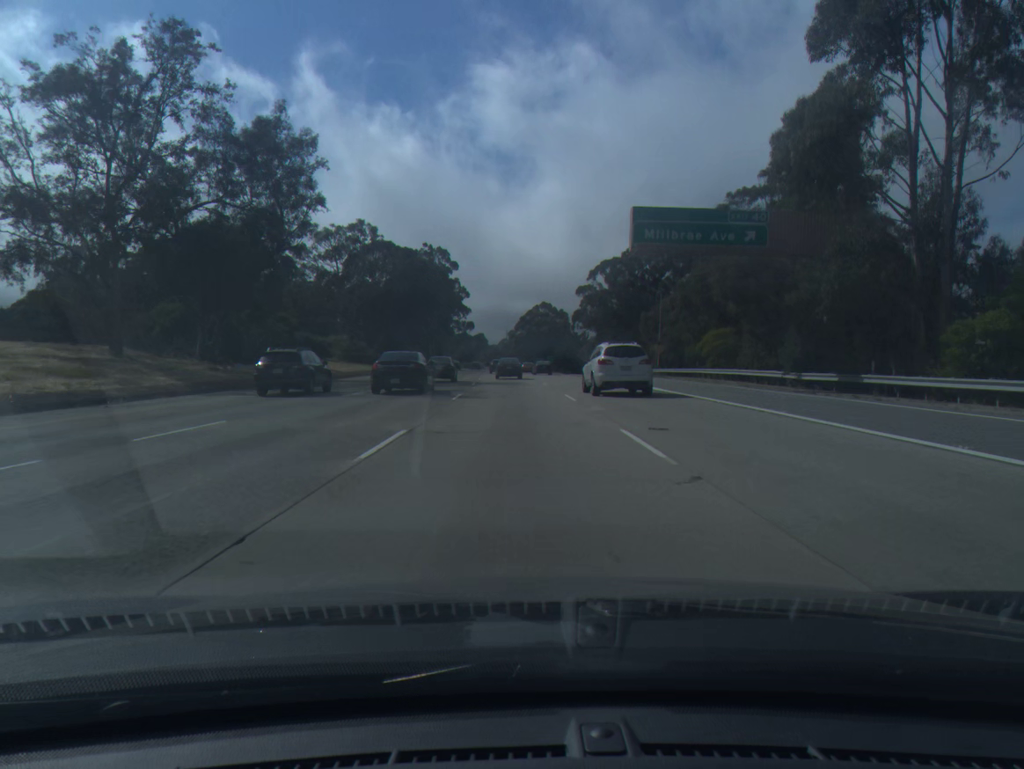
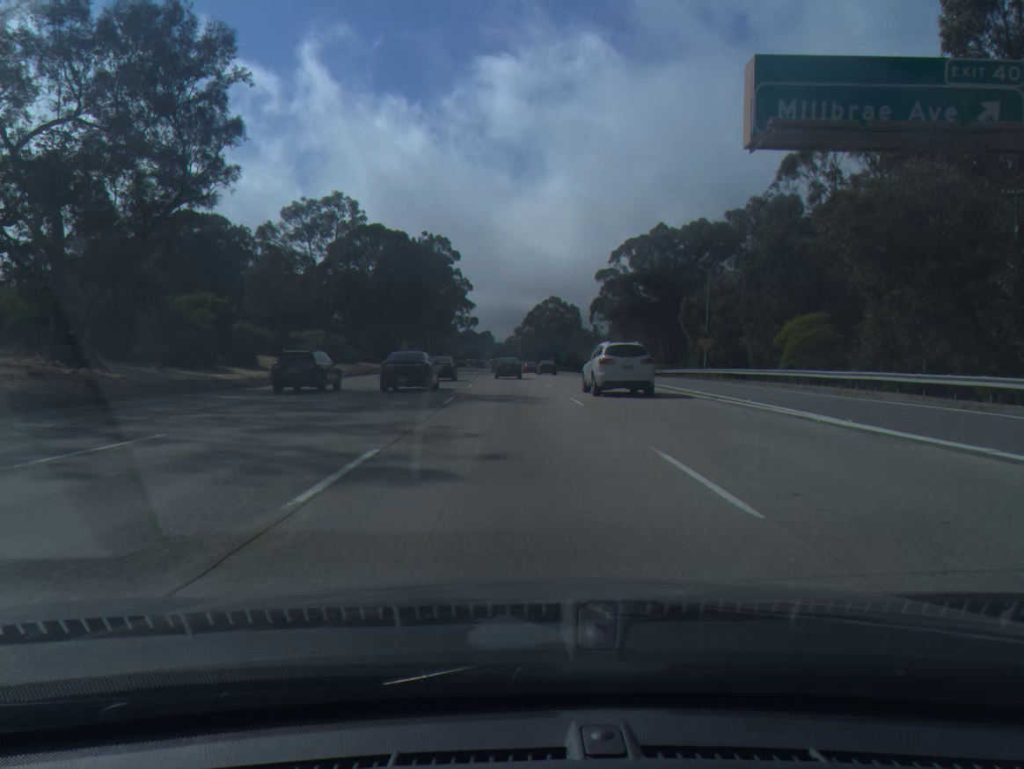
(-0.1, +17.4) m; -1°
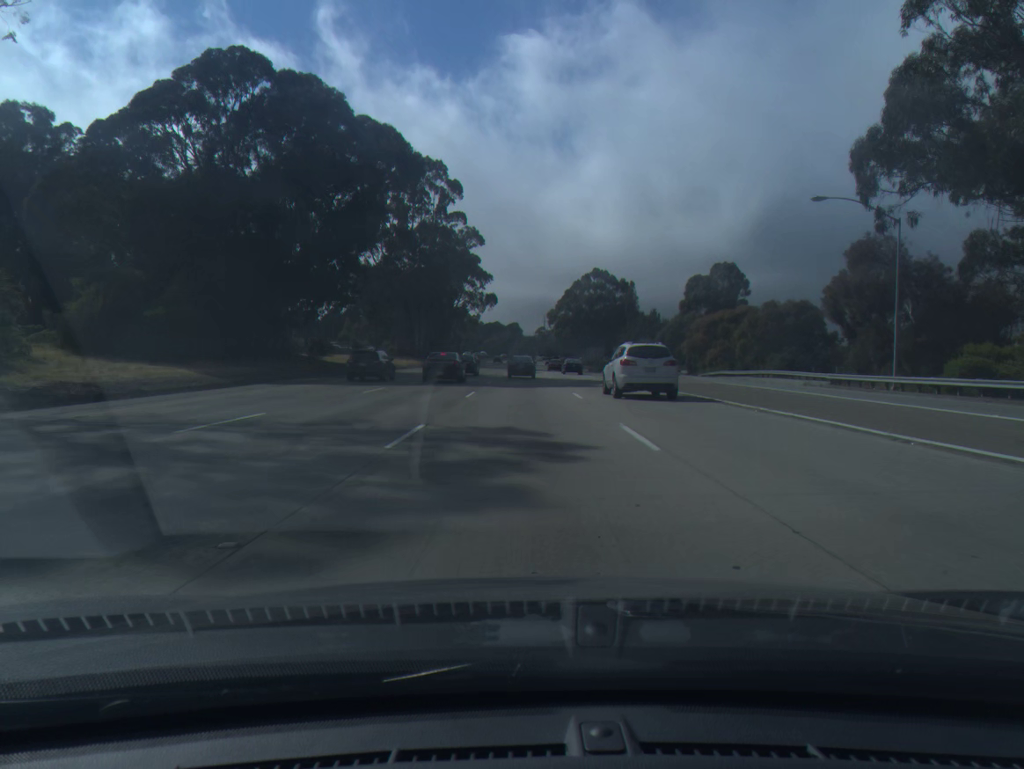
(-1.3, +68.7) m; -2°
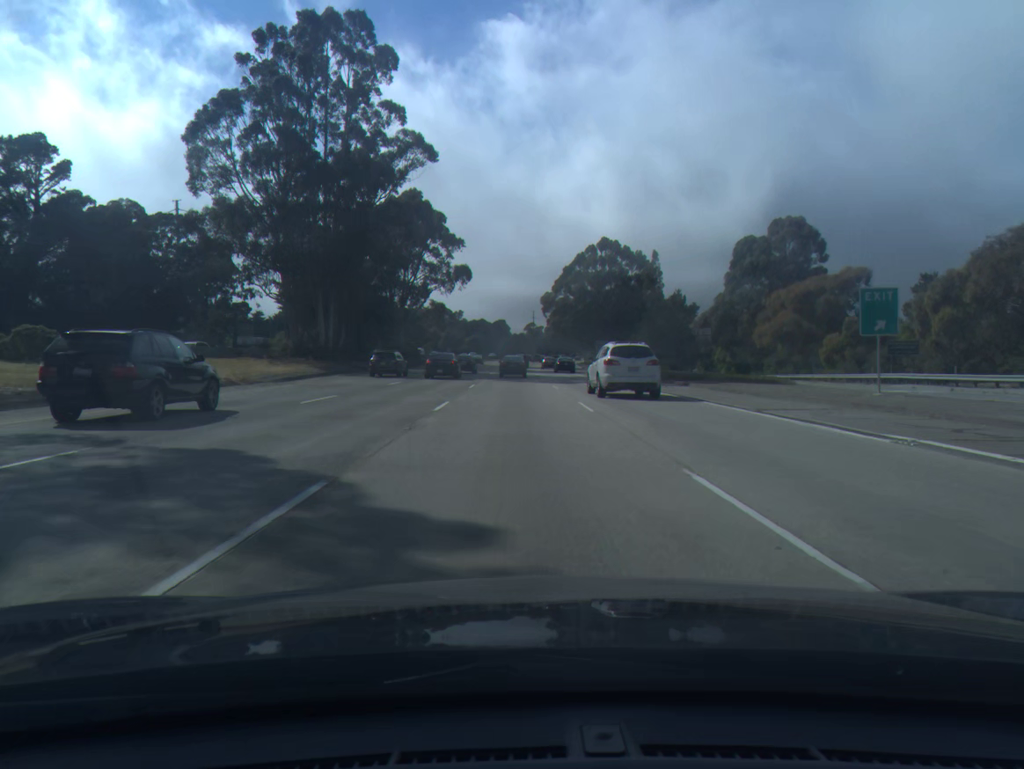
(+0.3, +50.8) m; +1°
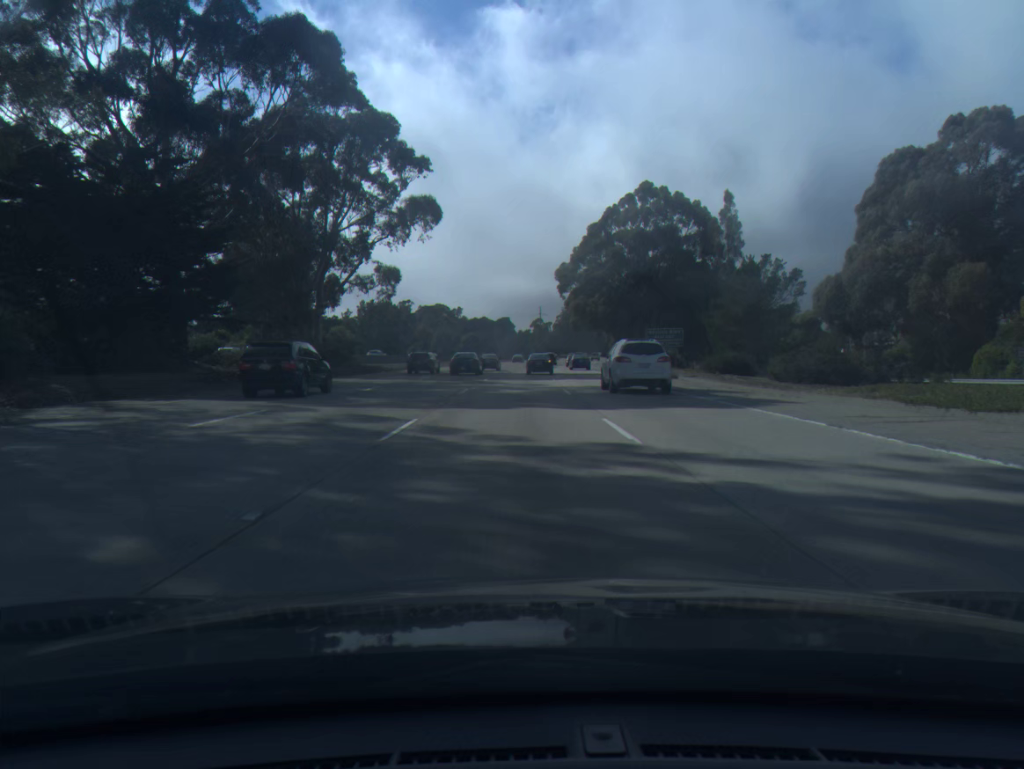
(-0.2, +50.7) m; 0°
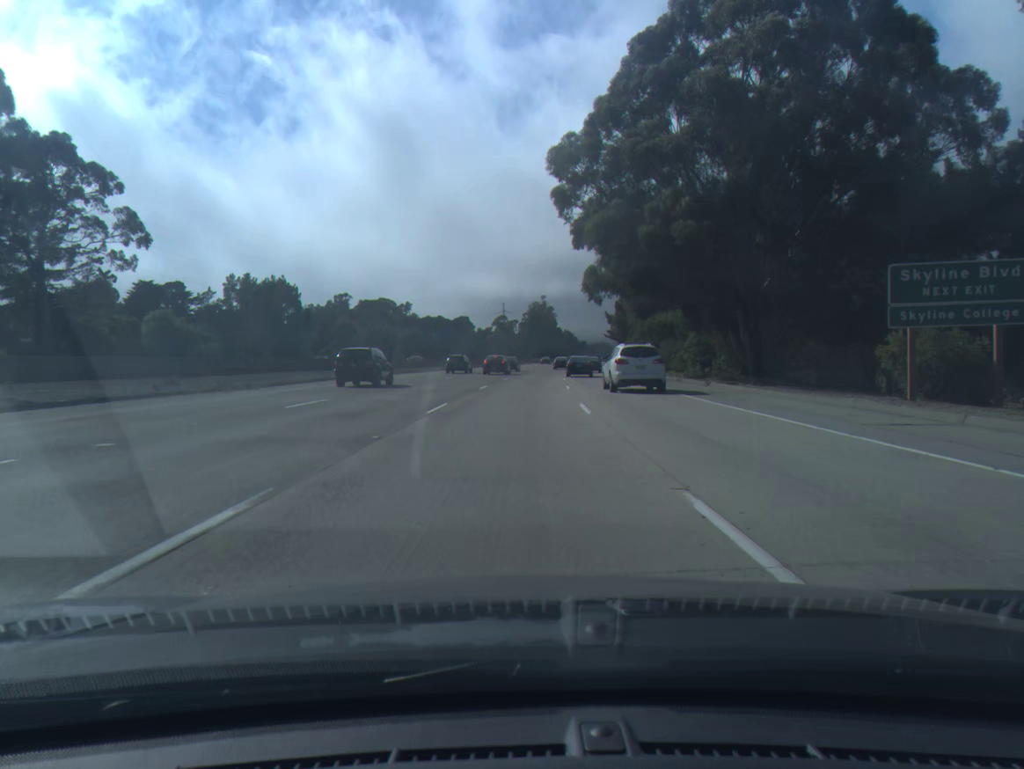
(+1.1, +67.2) m; +3°
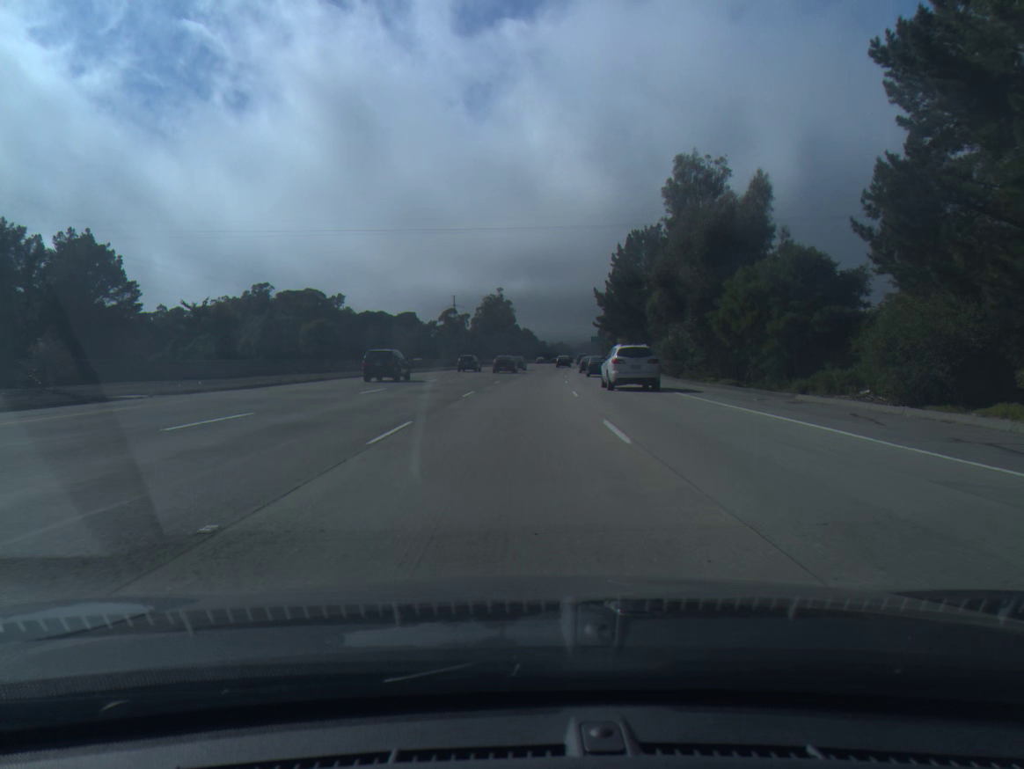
(+1.2, +50.2) m; +3°
